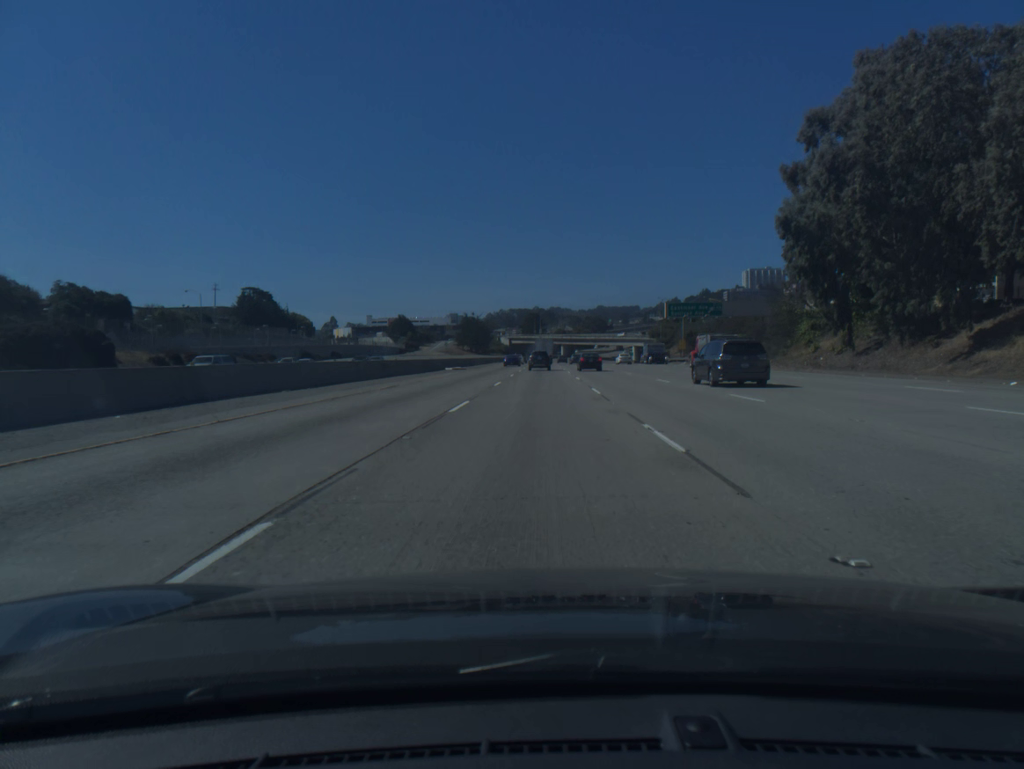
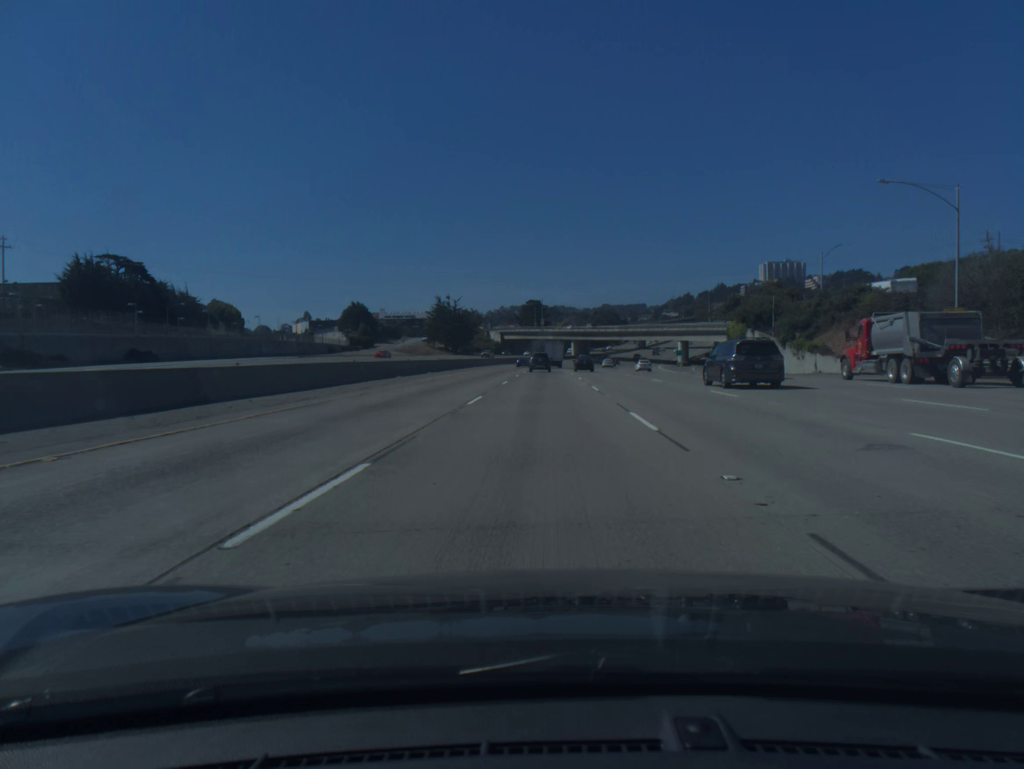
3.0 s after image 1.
(0.0, +84.7) m; 0°
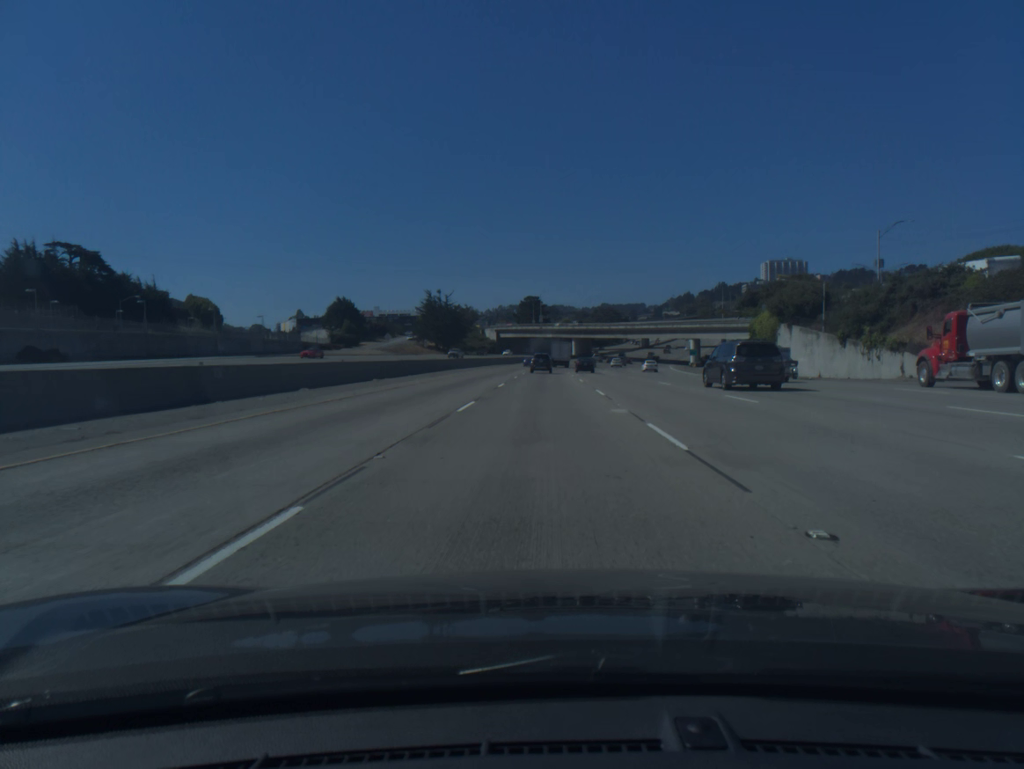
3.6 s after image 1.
(0.0, +17.1) m; 0°
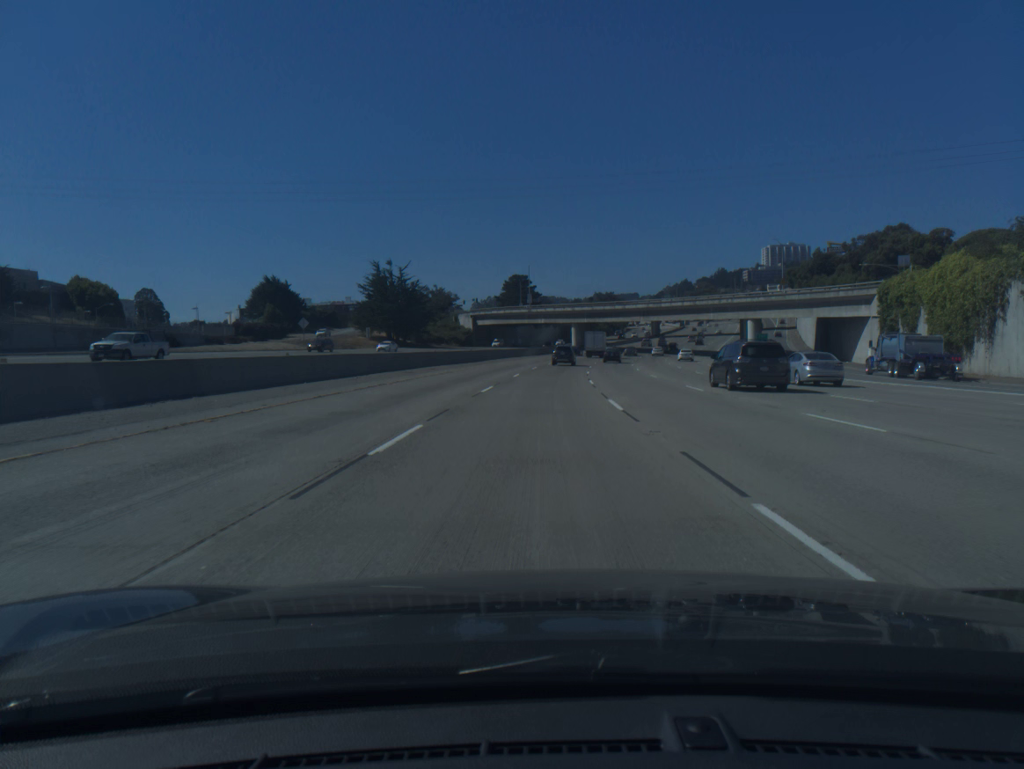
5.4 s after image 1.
(+0.2, +51.5) m; +1°
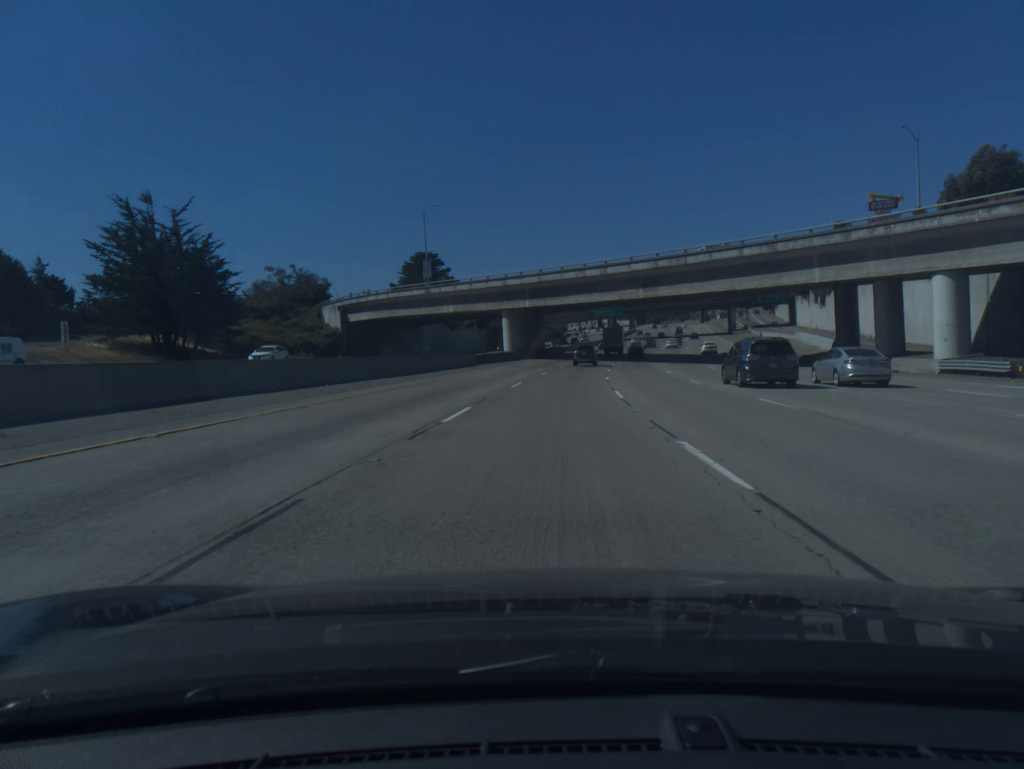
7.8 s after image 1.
(+2.1, +68.7) m; +5°
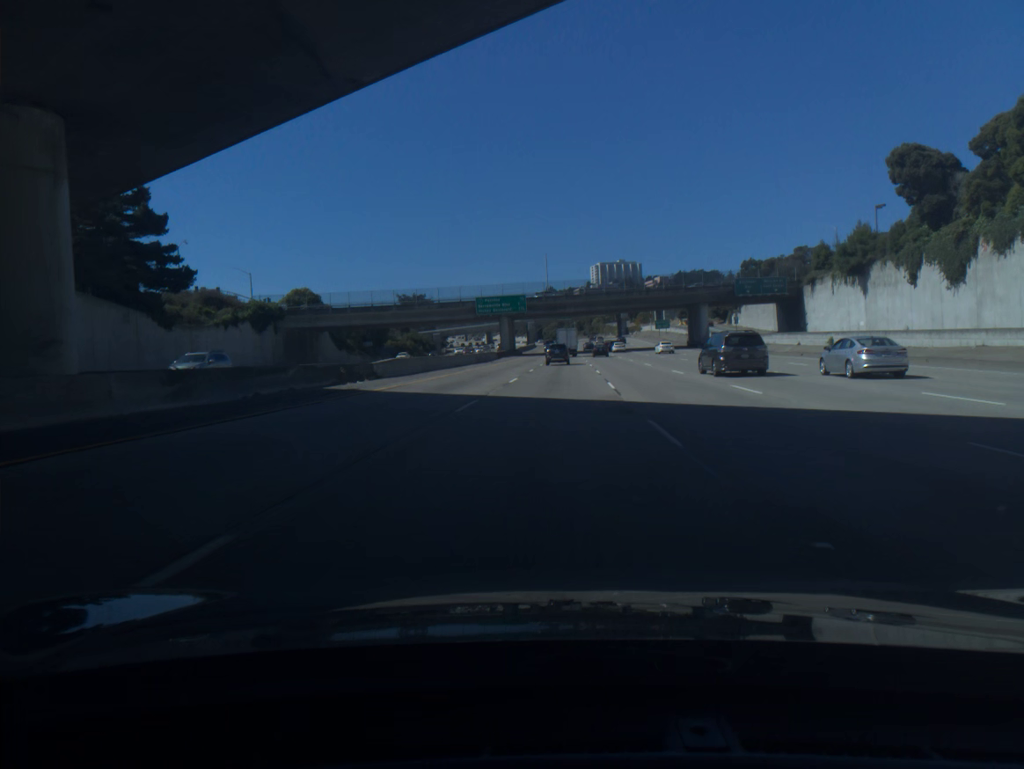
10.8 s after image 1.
(+6.4, +84.6) m; +8°
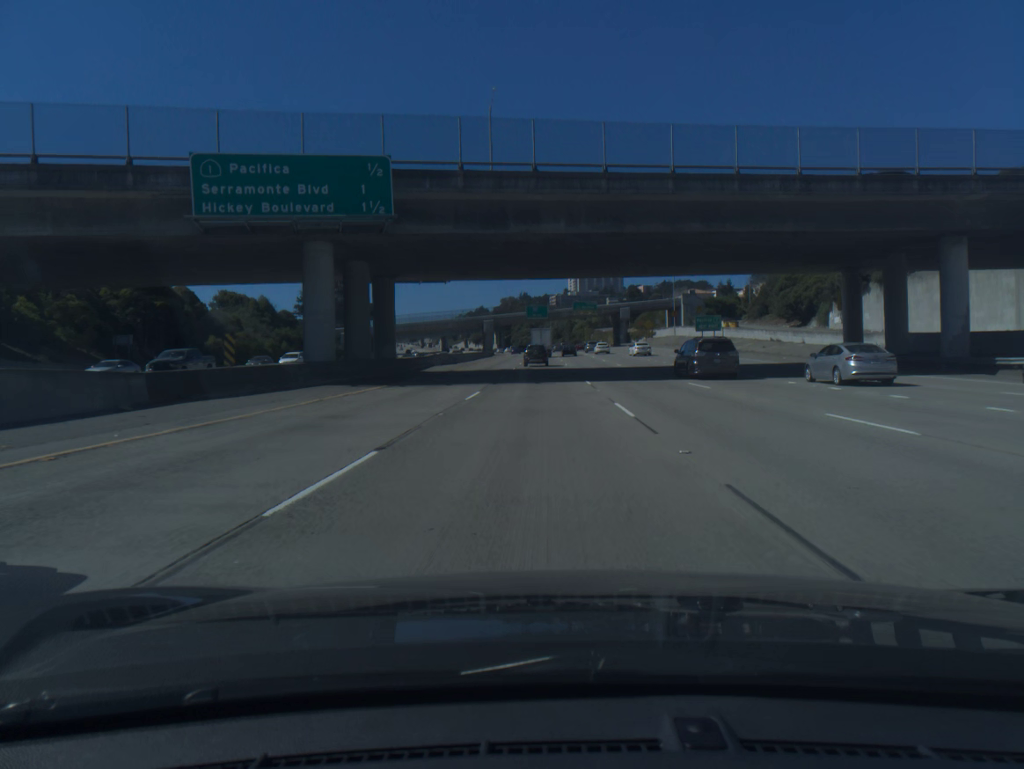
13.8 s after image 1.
(+2.5, +82.7) m; +2°
